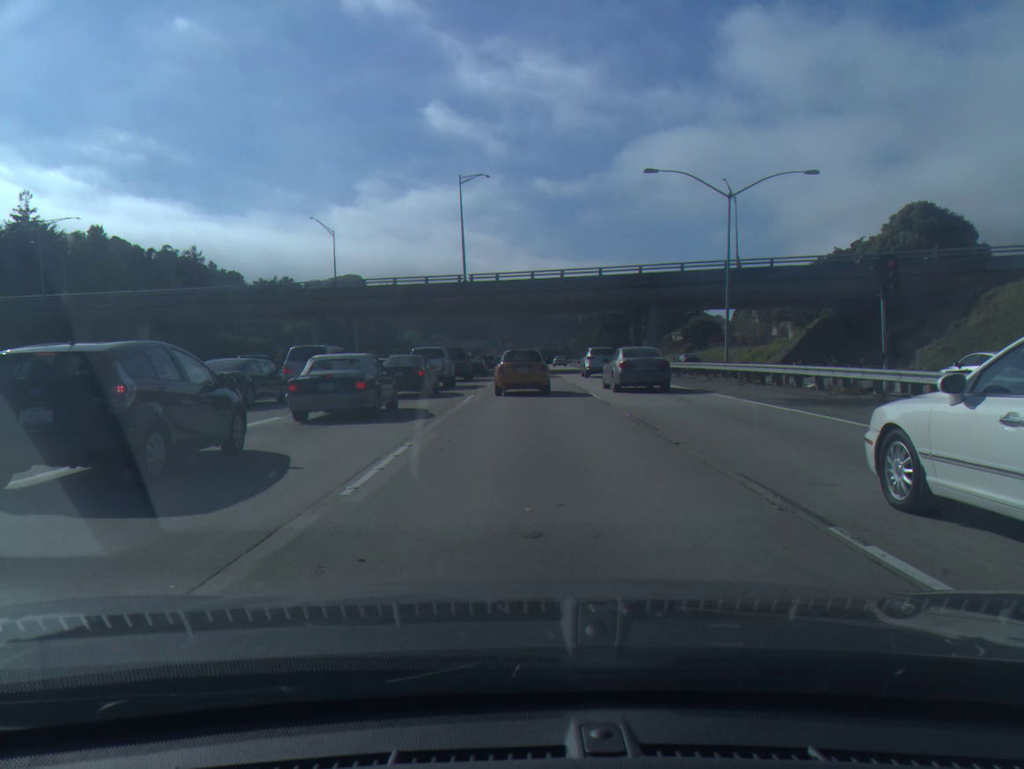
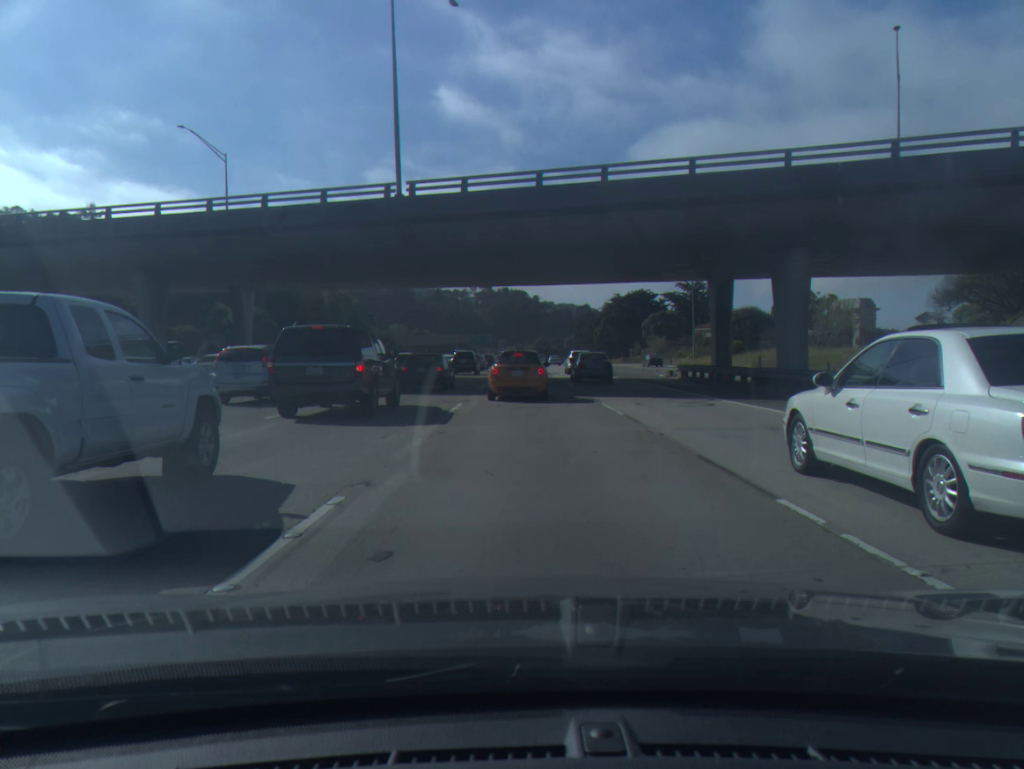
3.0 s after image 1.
(+0.3, +33.0) m; +1°
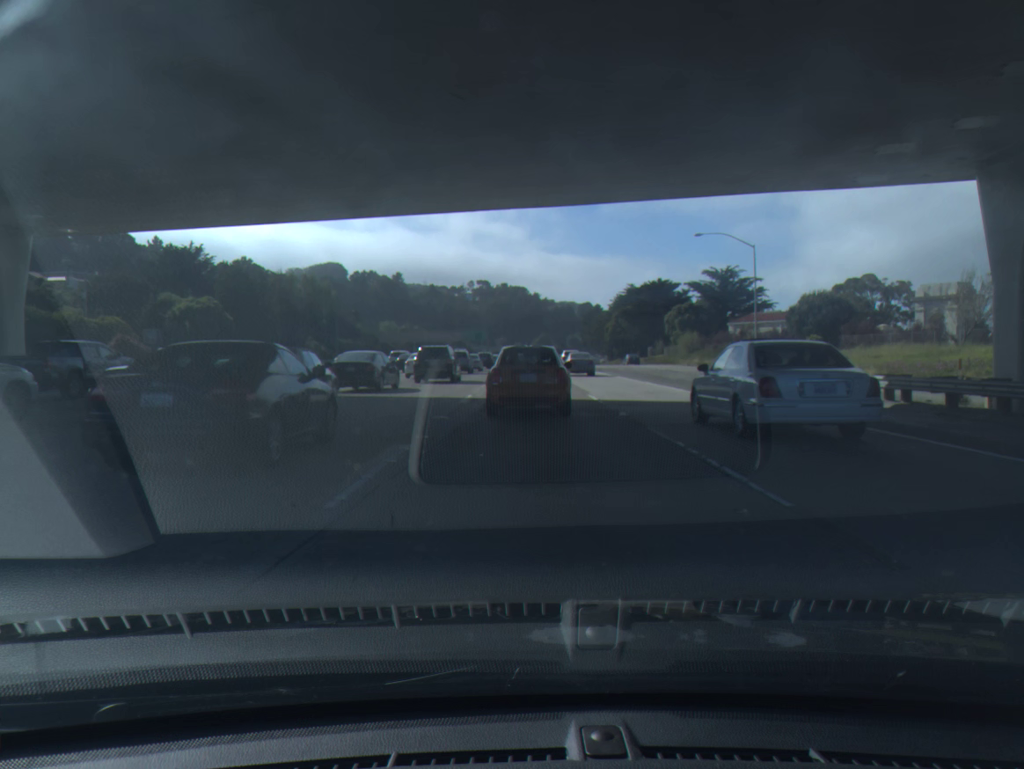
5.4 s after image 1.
(-0.1, +25.0) m; 0°
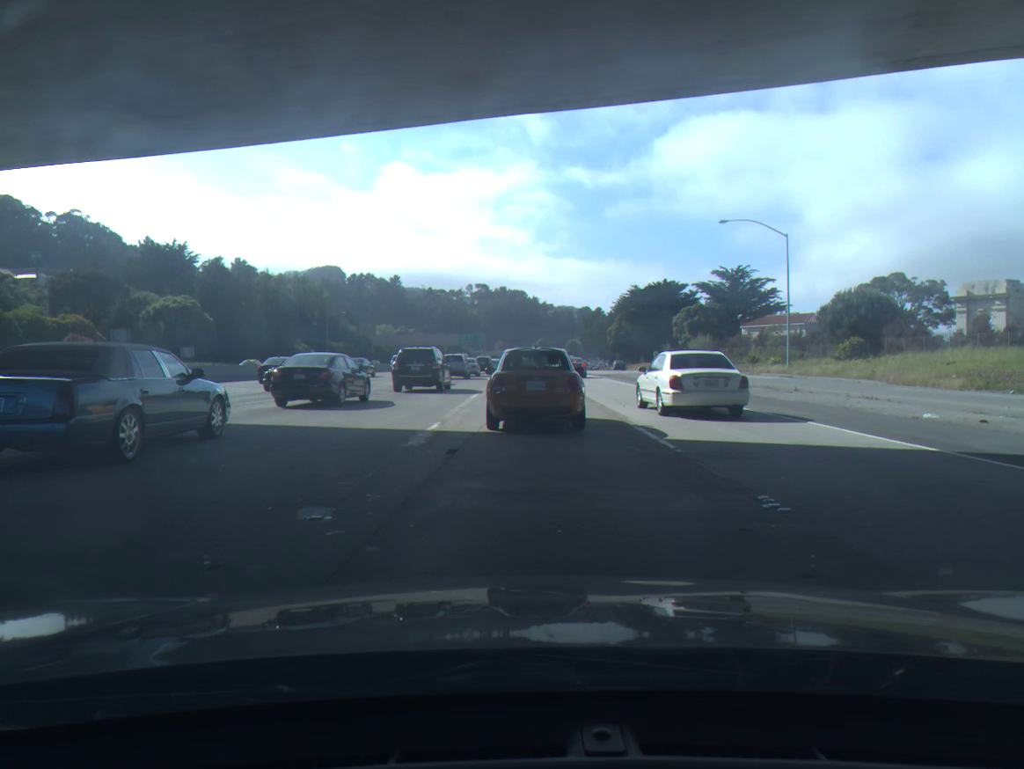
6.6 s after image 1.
(0.0, +9.8) m; 0°
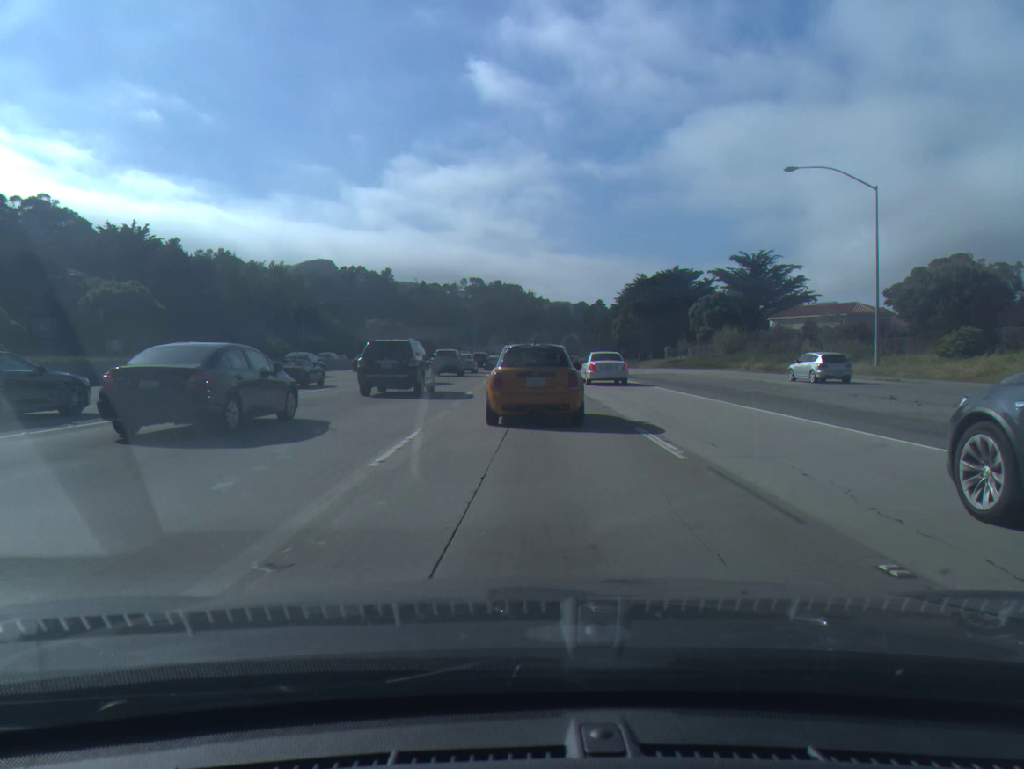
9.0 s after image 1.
(-0.1, +16.6) m; 0°
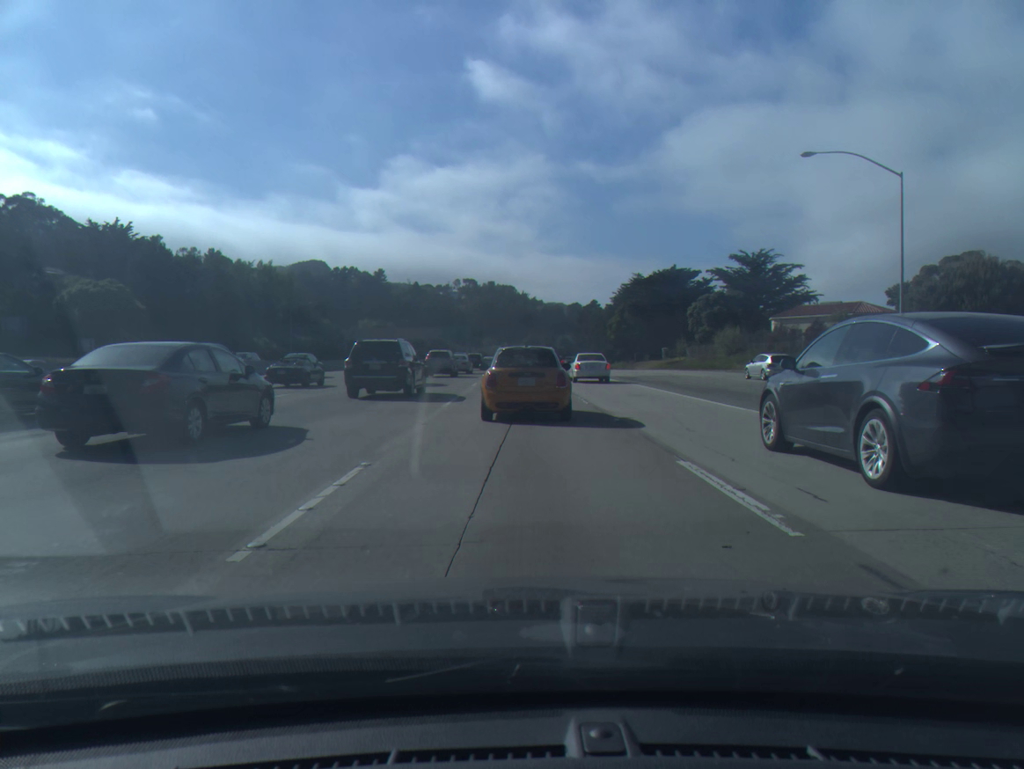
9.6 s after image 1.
(0.0, +3.9) m; 0°
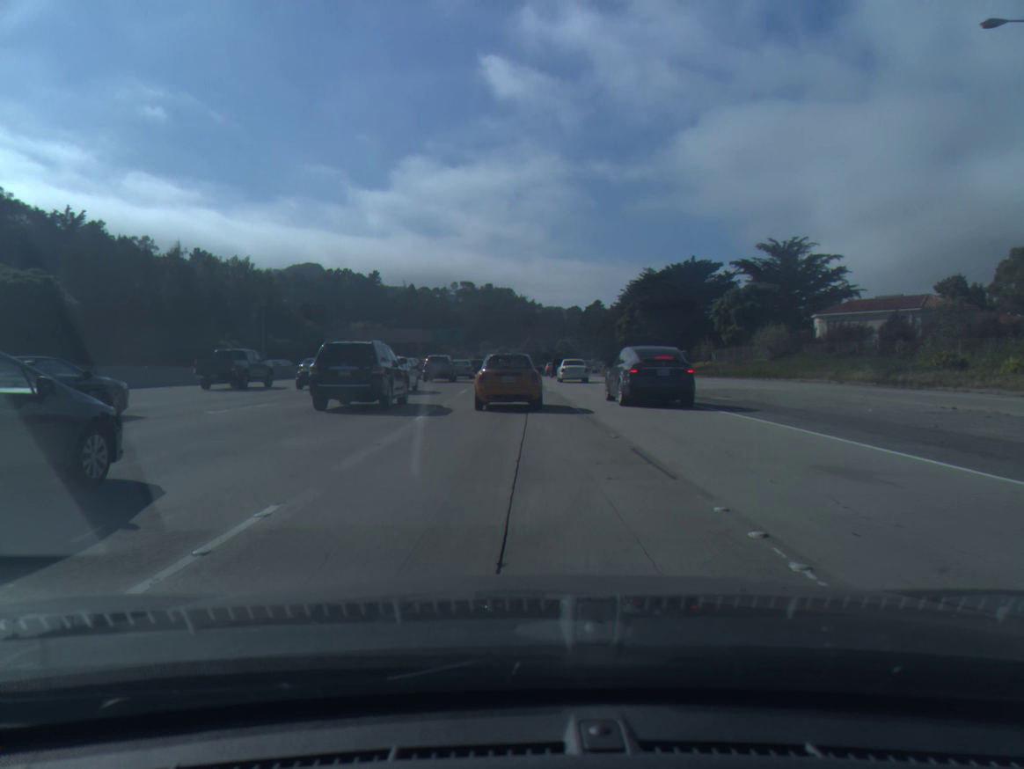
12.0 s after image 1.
(+0.2, +16.7) m; 0°
